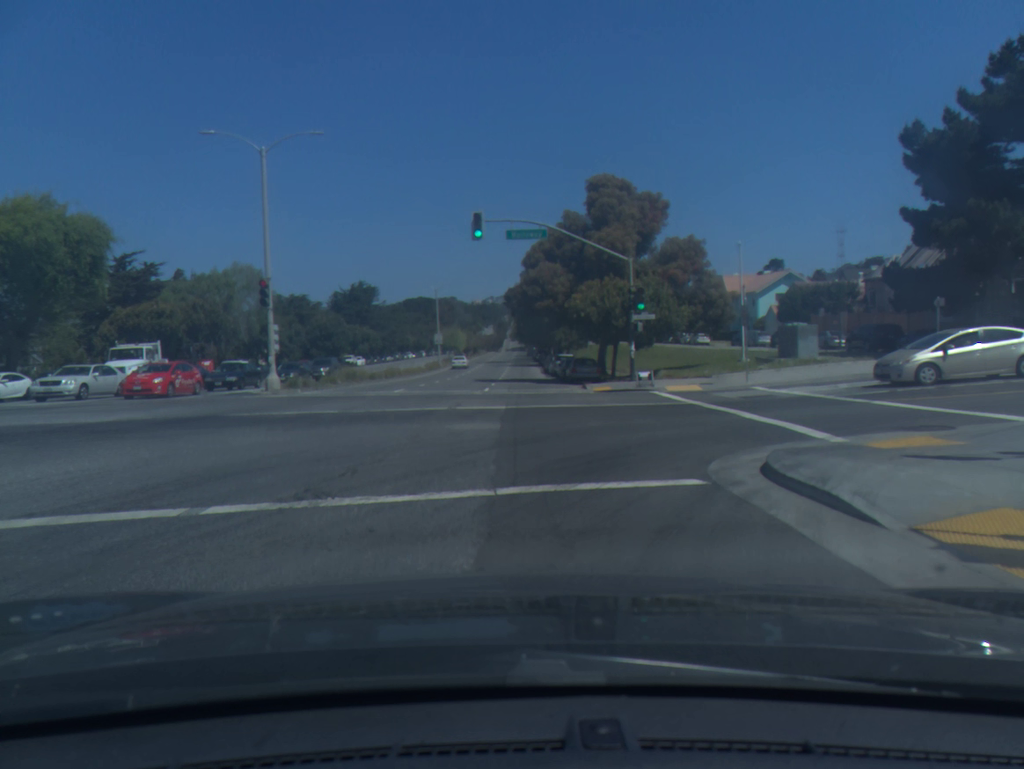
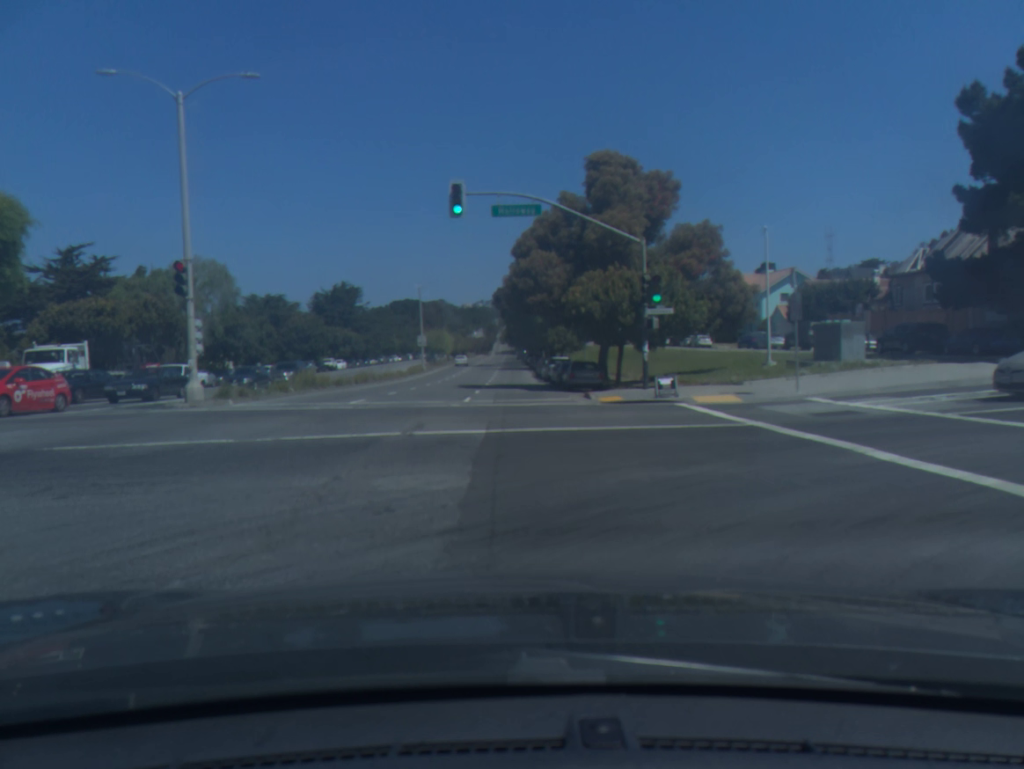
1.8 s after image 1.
(0.0, +6.1) m; +1°
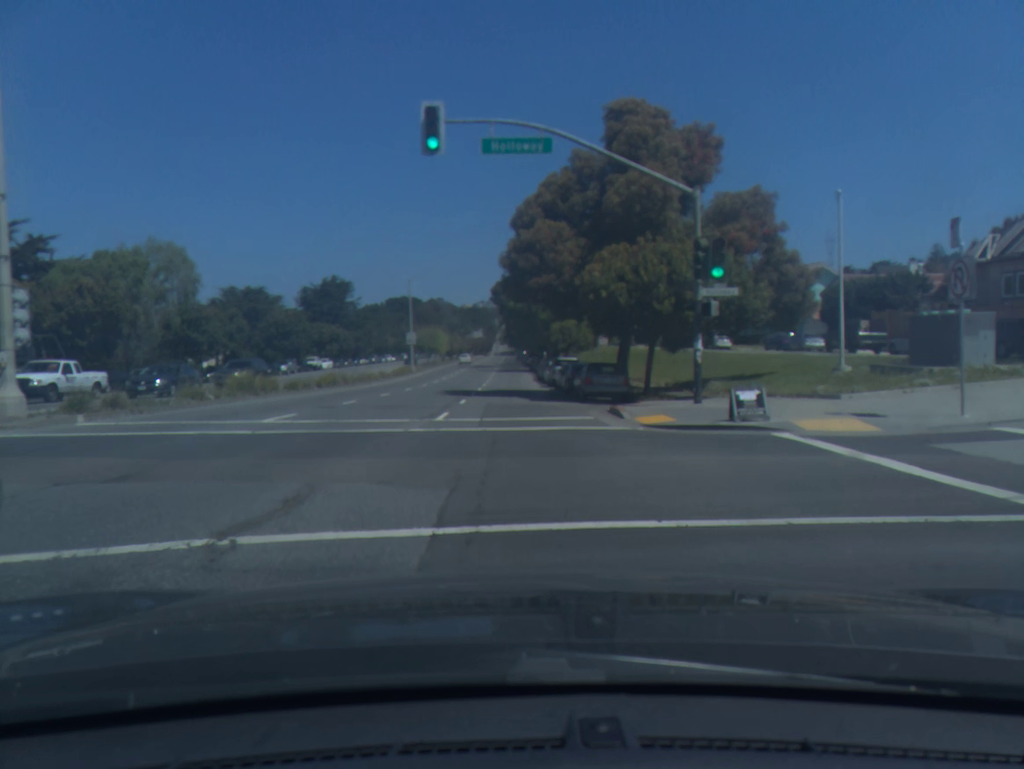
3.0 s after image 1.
(-0.1, +8.2) m; -1°
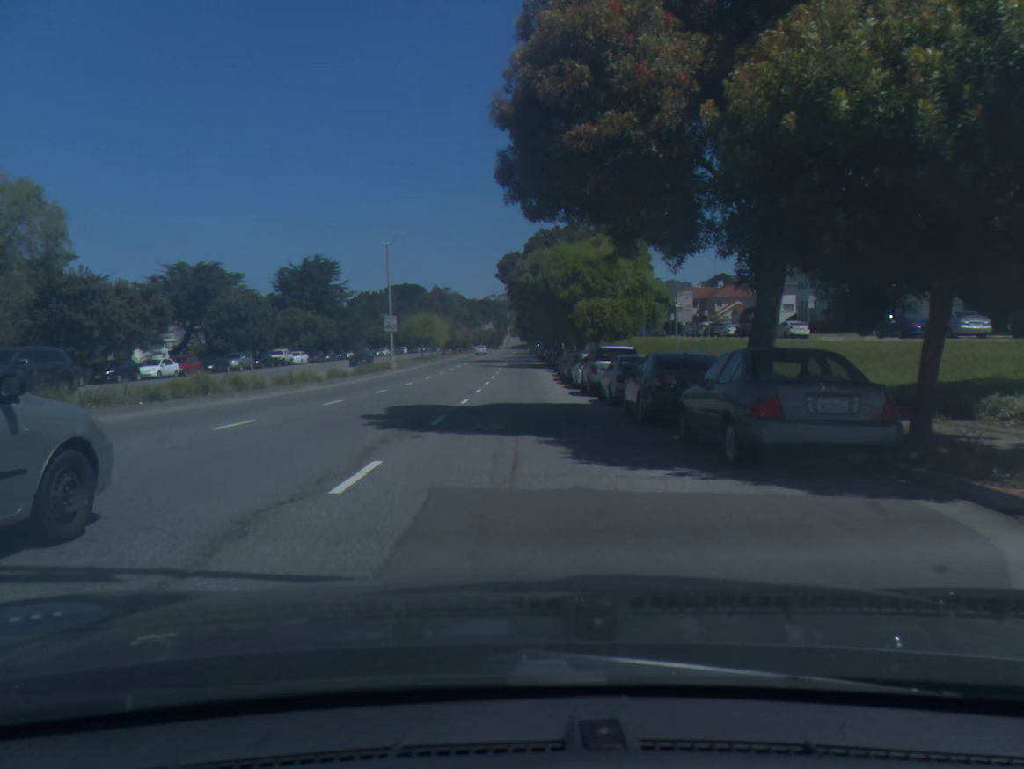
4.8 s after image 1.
(-0.1, +18.0) m; -1°
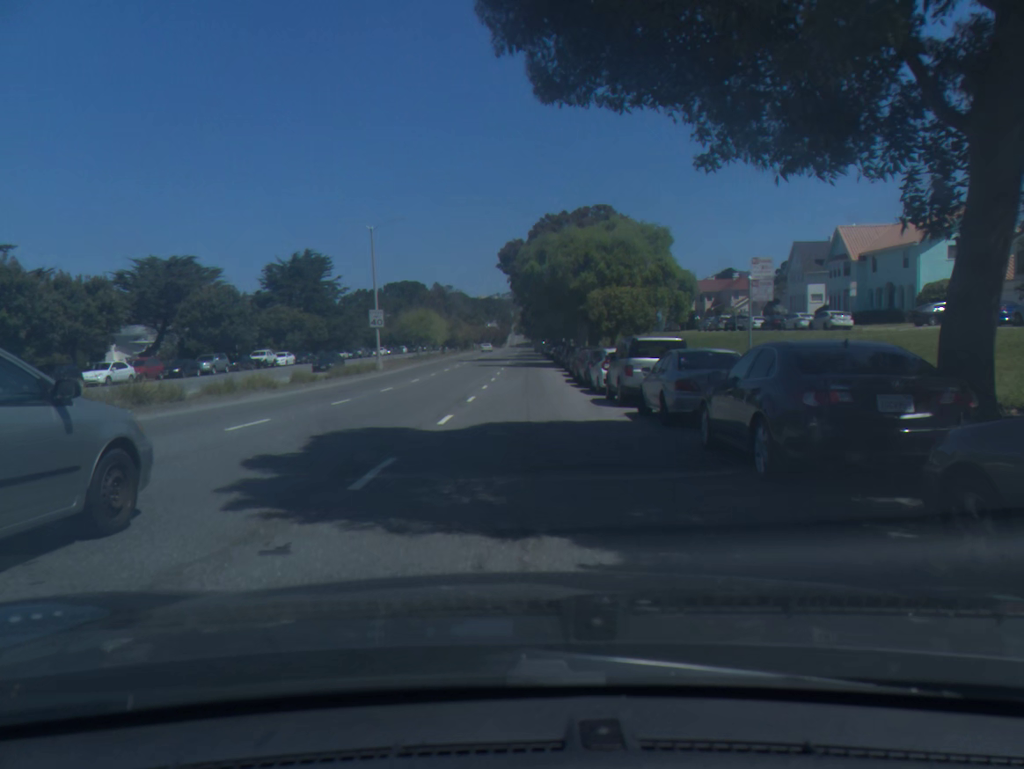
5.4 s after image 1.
(0.0, +7.2) m; 0°
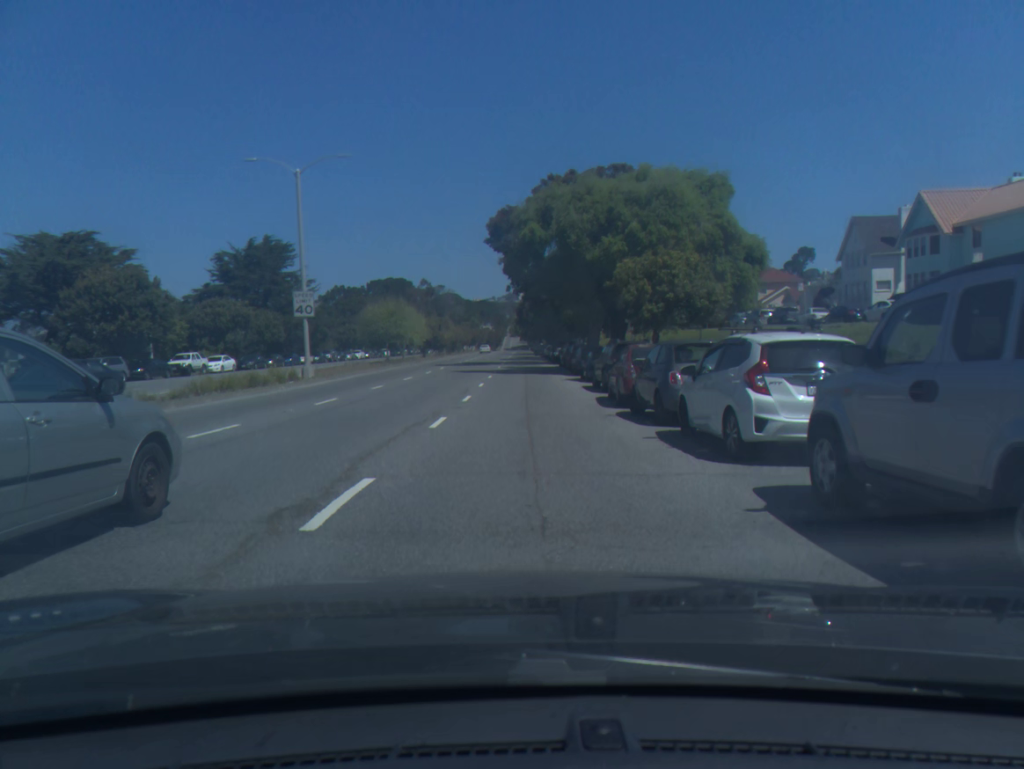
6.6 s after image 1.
(-0.1, +16.1) m; 0°
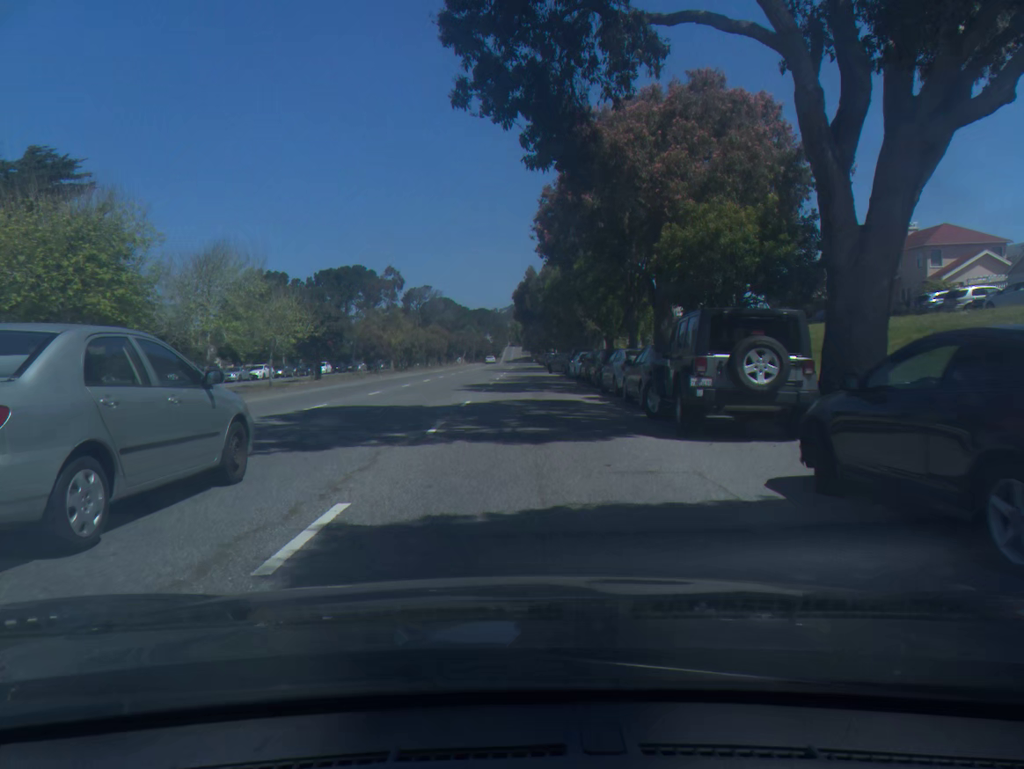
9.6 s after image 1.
(+0.1, +45.2) m; 0°
